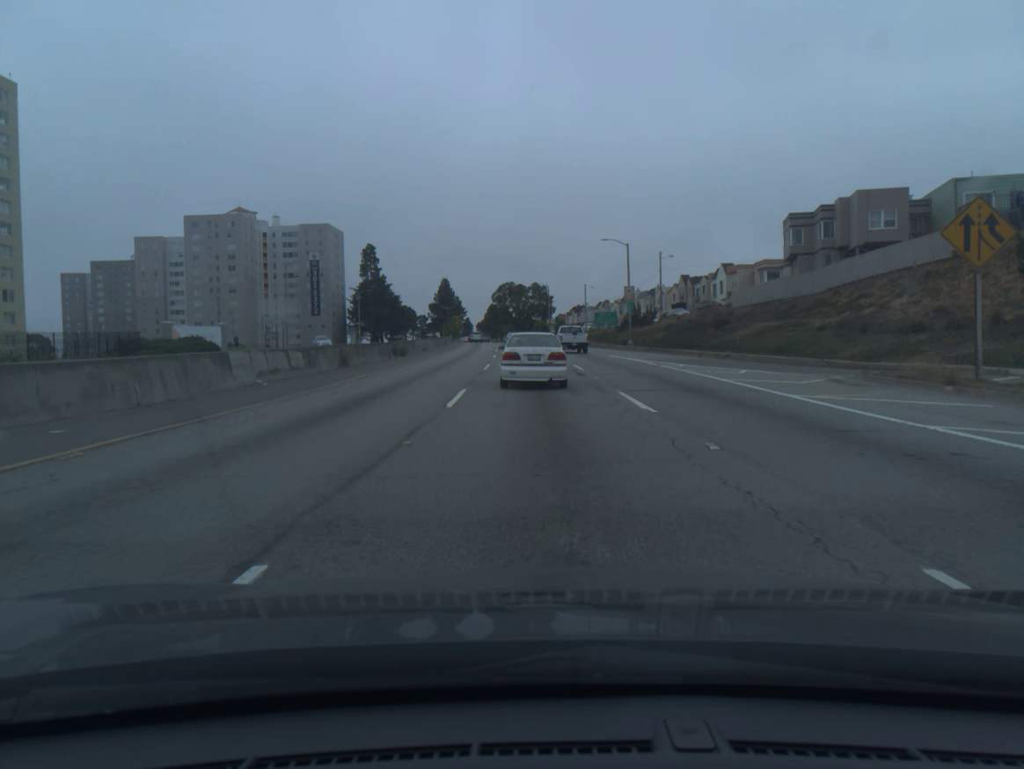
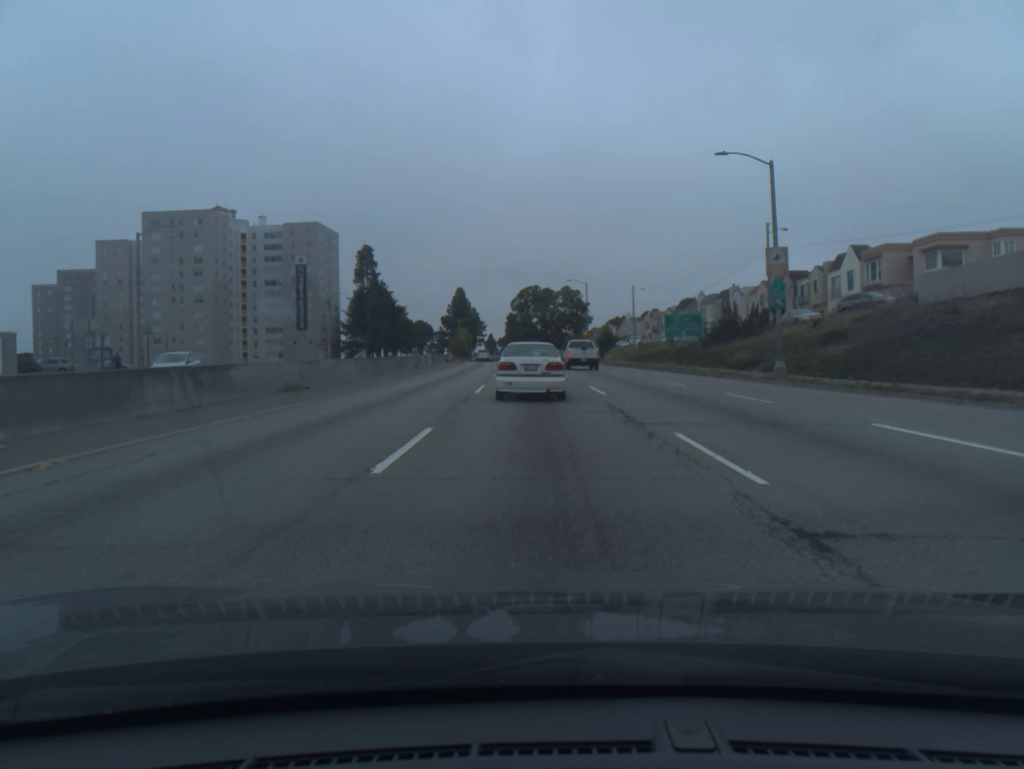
(-0.5, +36.8) m; -2°
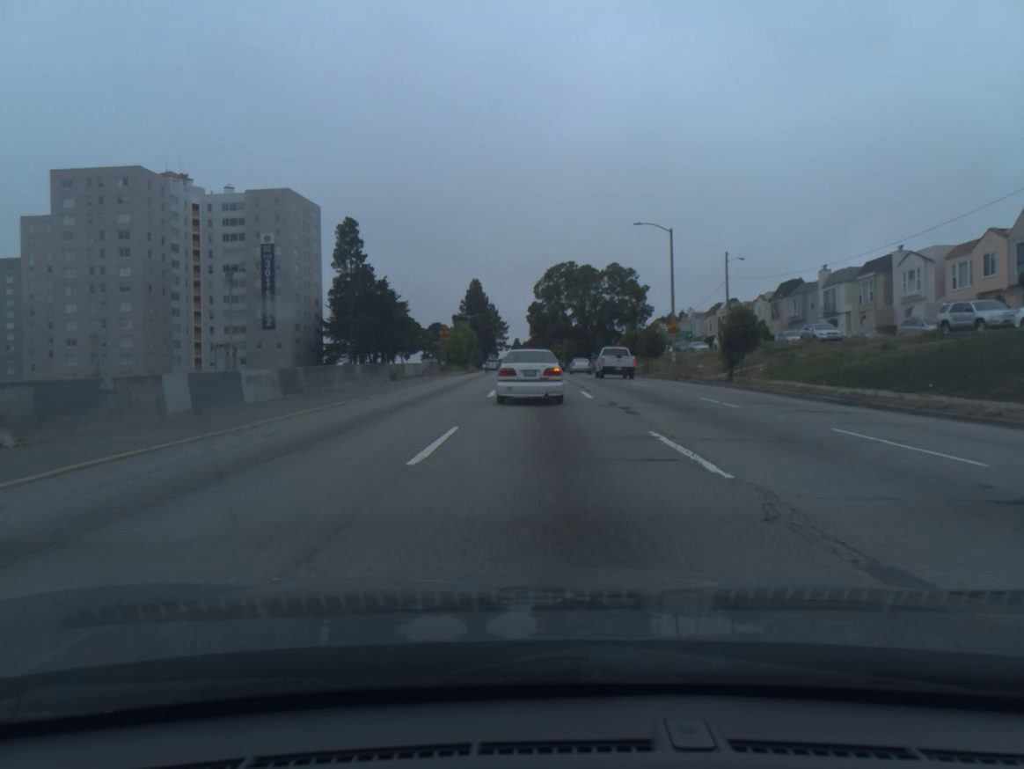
(-0.8, +43.5) m; -2°
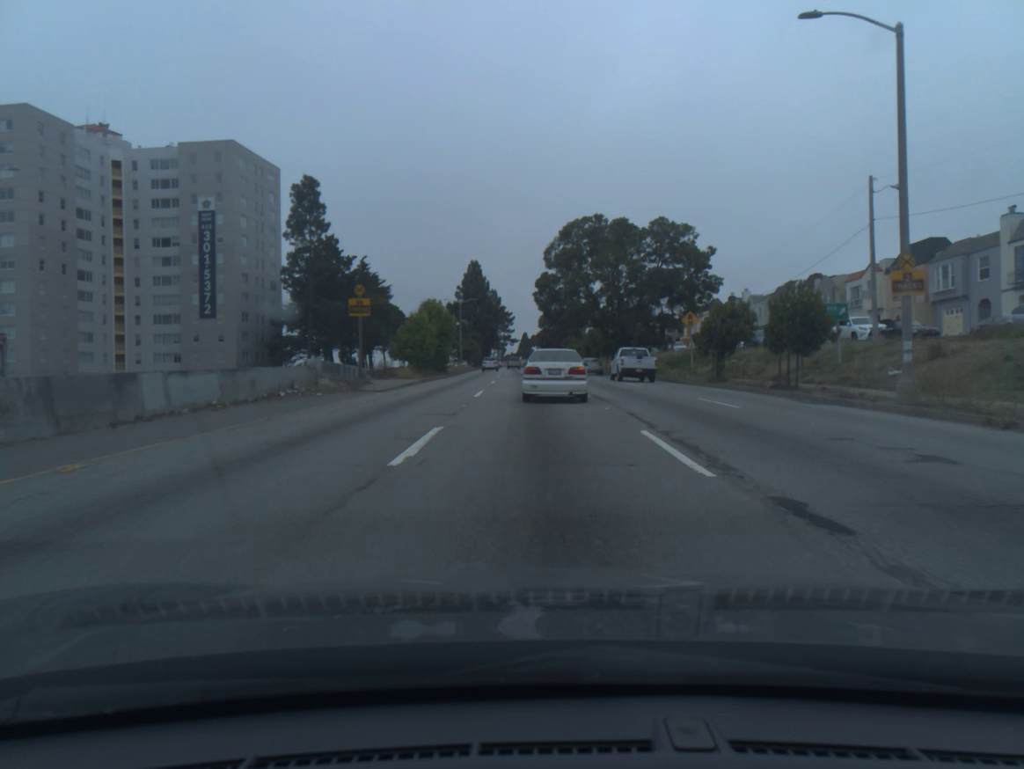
(-0.2, +29.8) m; -1°
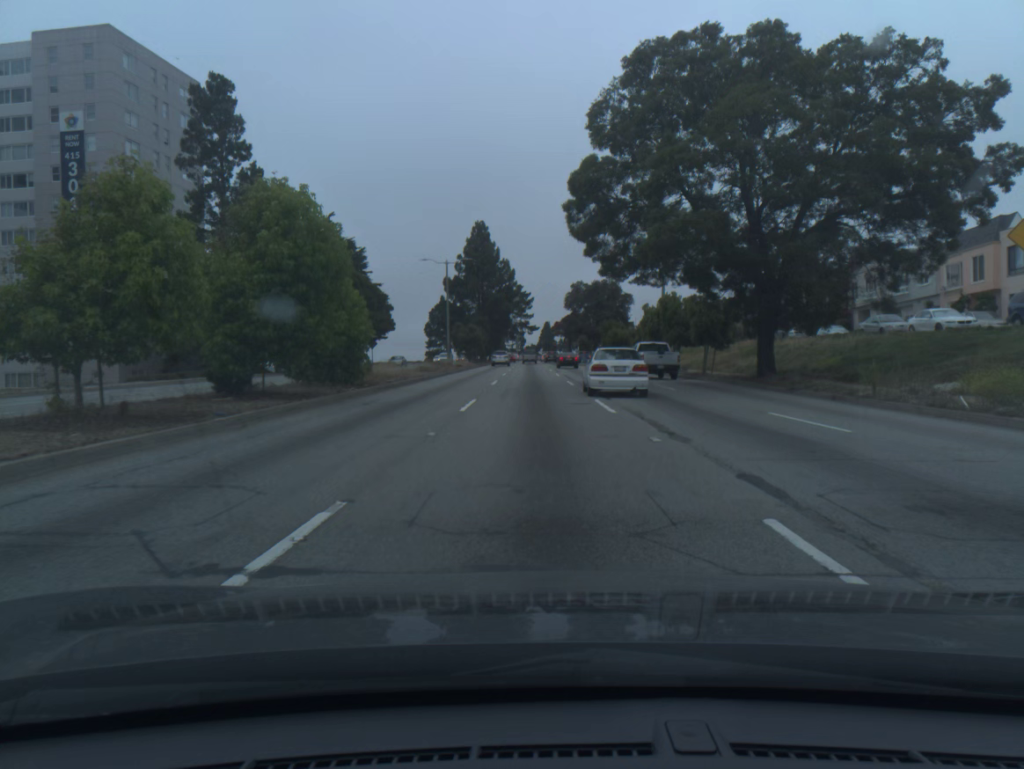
(-0.6, +36.0) m; -2°
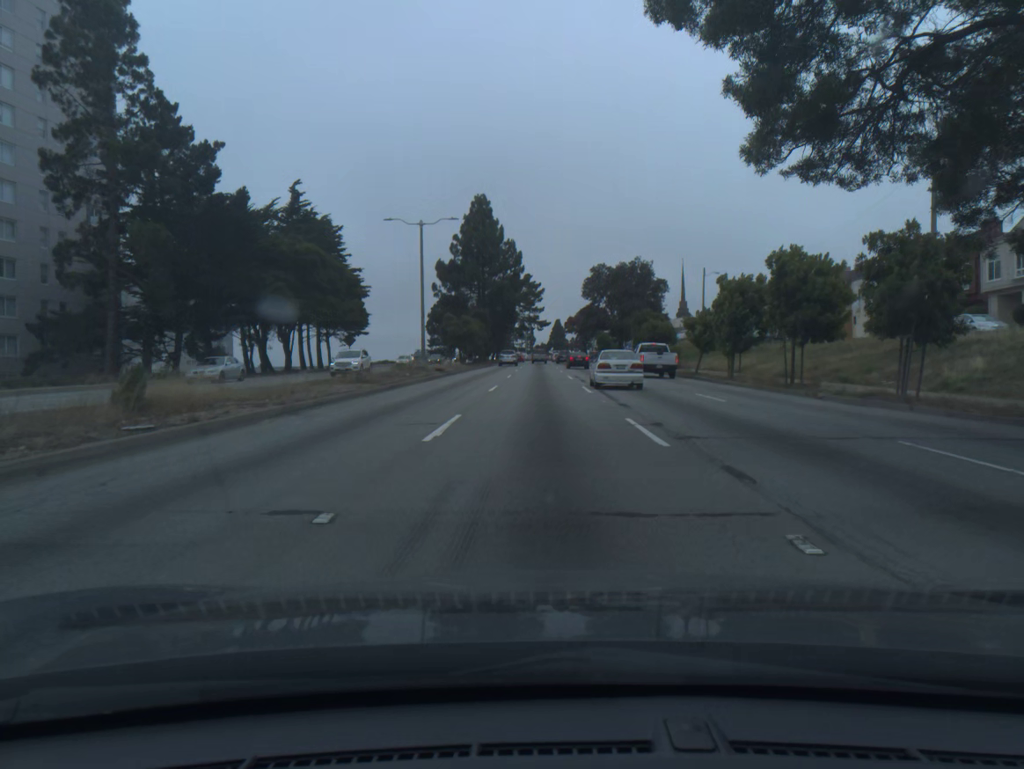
(-0.1, +20.9) m; -1°
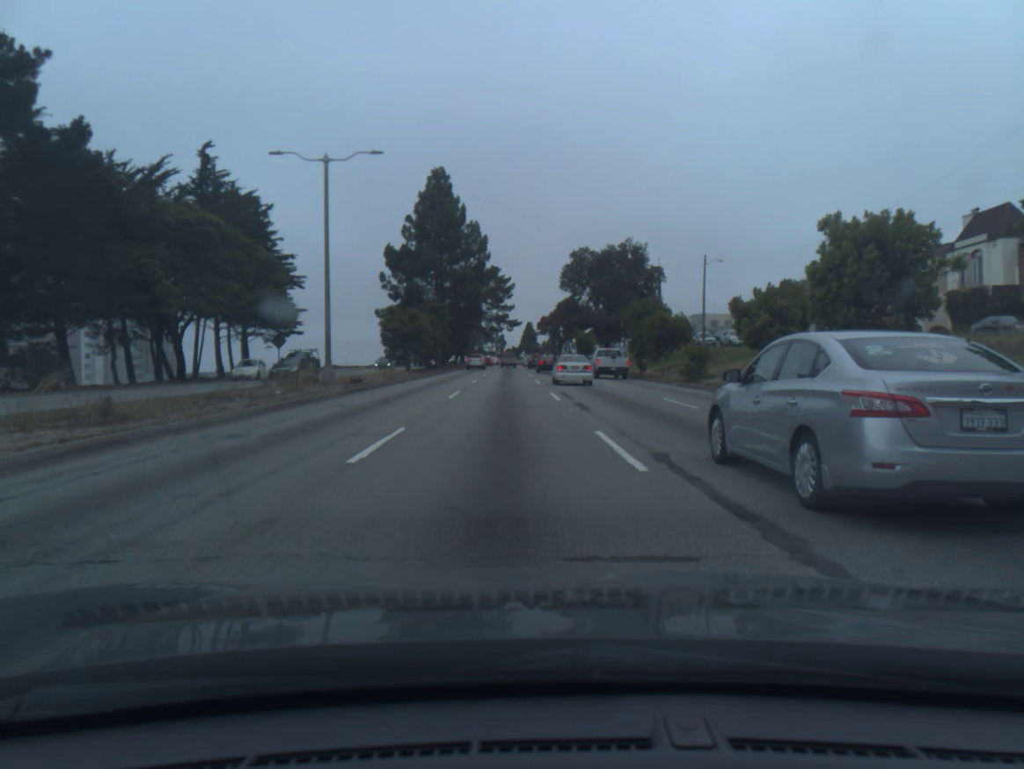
(+0.3, +16.6) m; +3°
